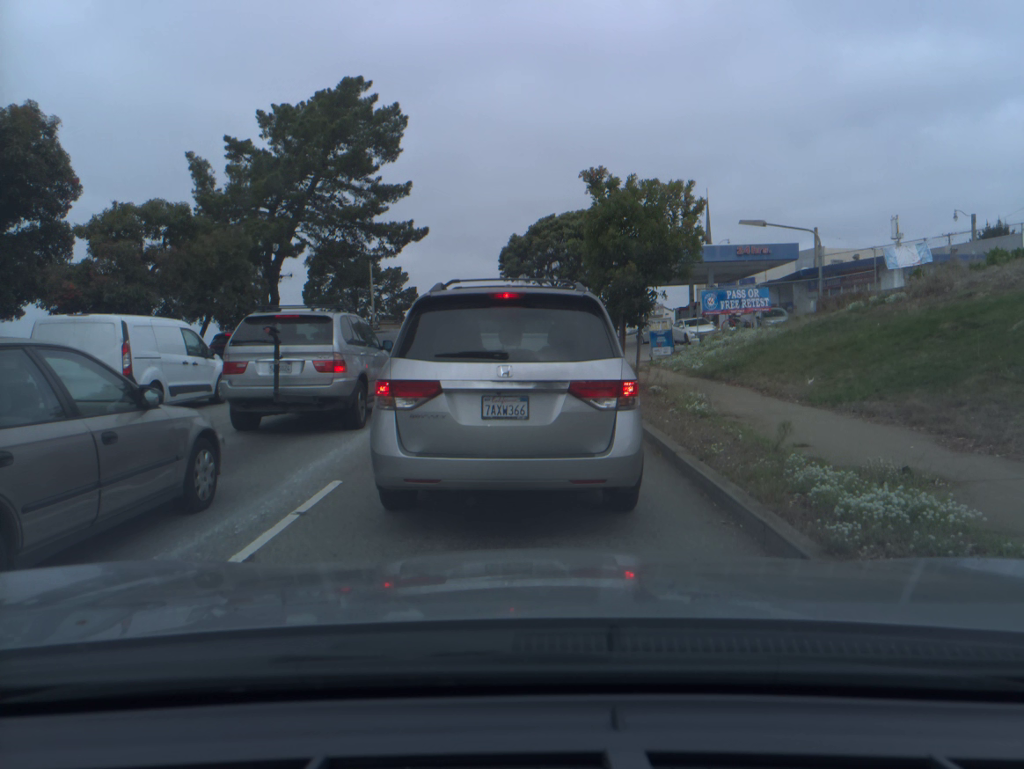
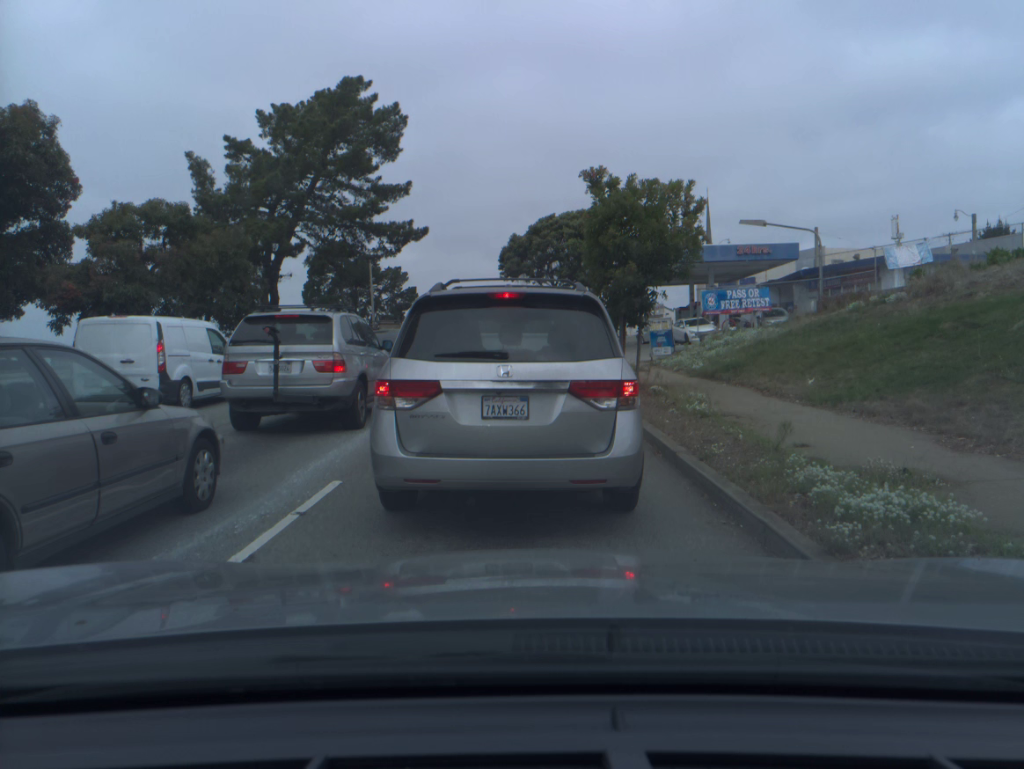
(0.0, 0.0) m; 0°
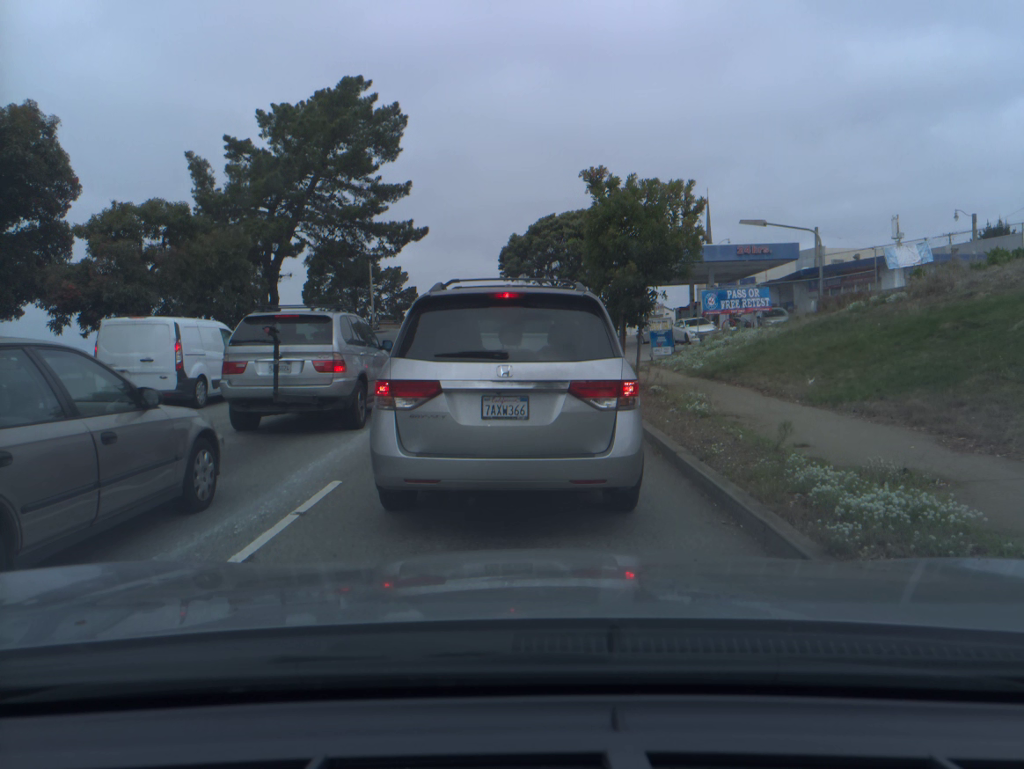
(0.0, 0.0) m; 0°
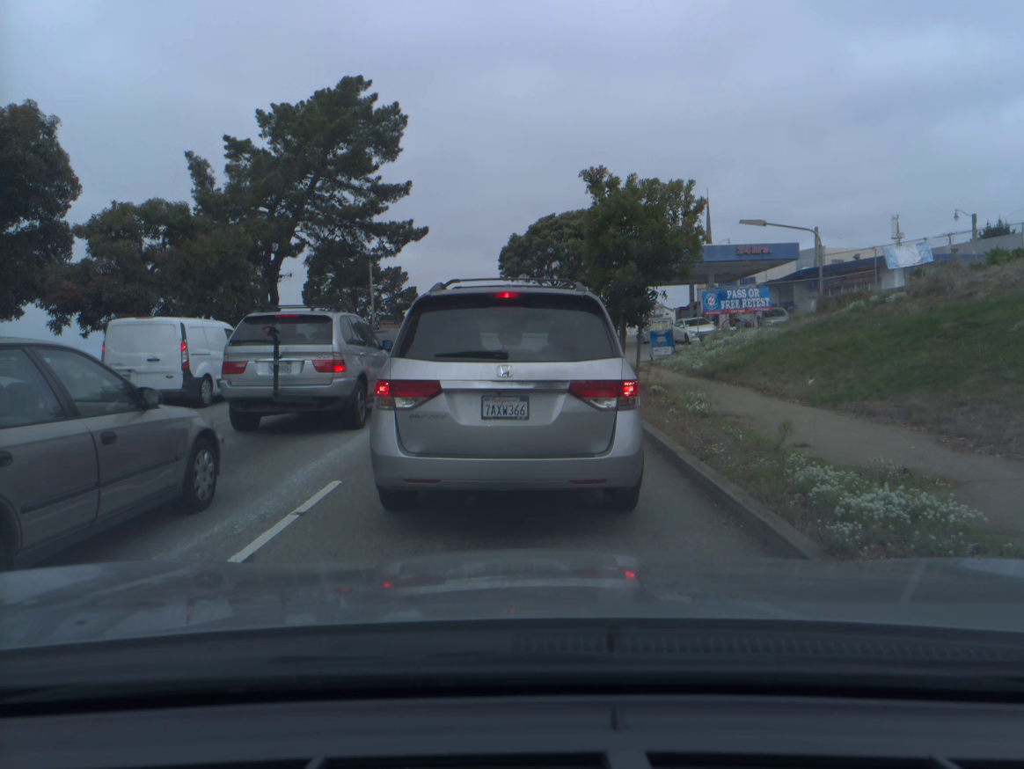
(0.0, 0.0) m; 0°
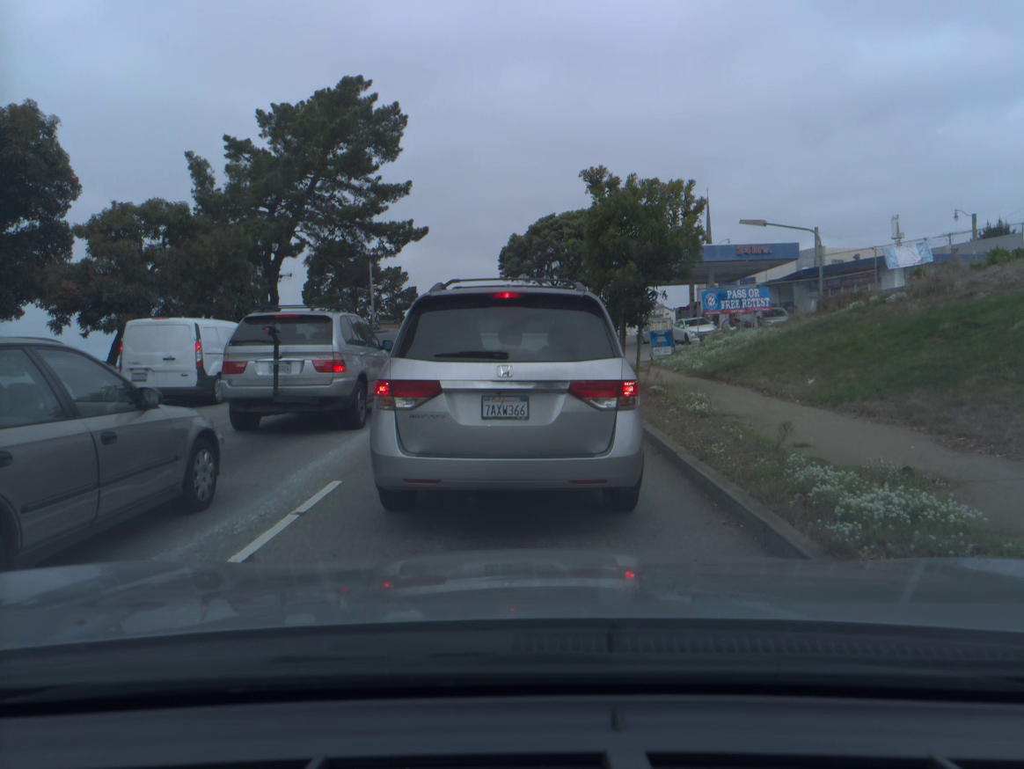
(0.0, 0.0) m; 0°
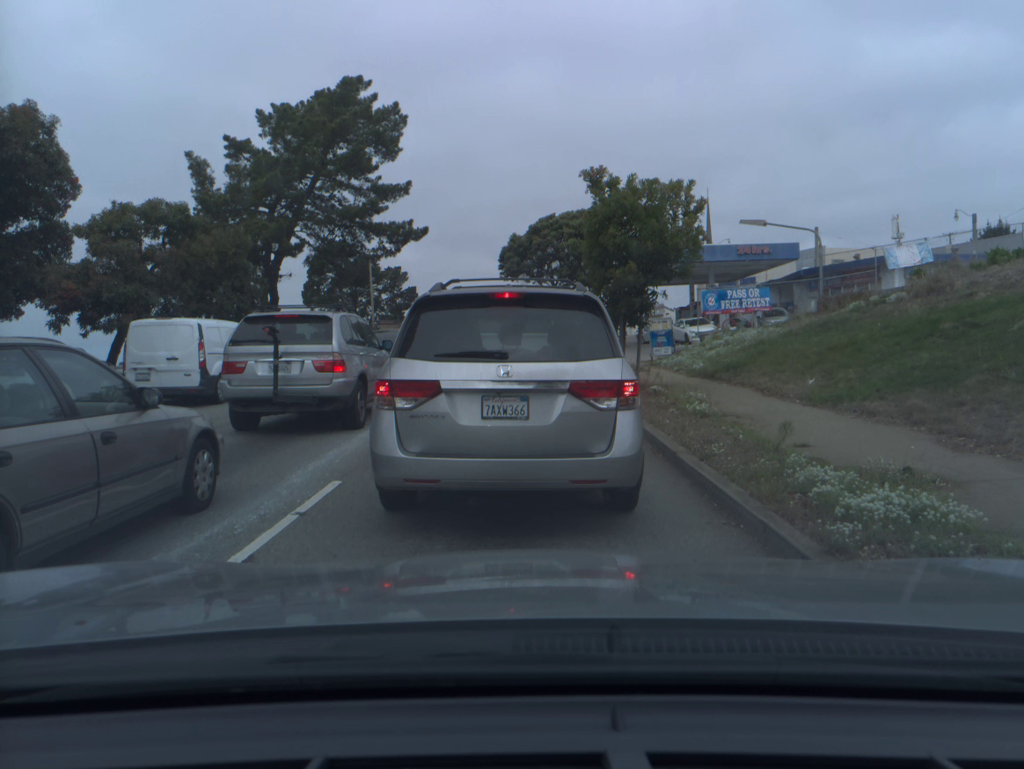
(0.0, 0.0) m; 0°
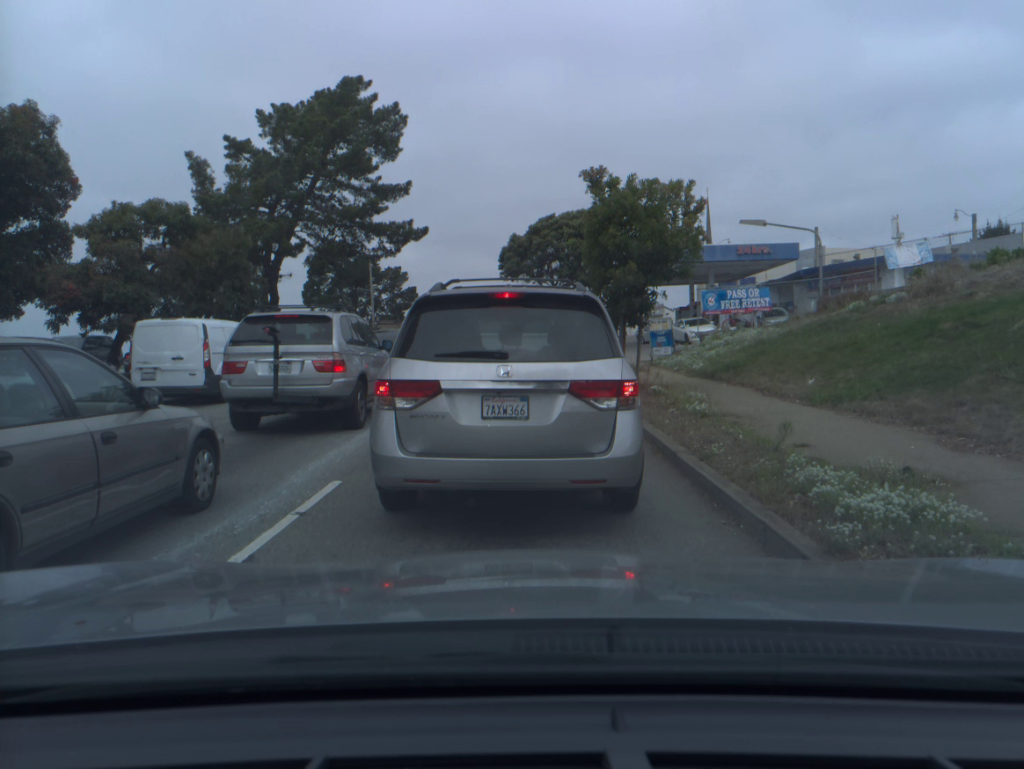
(0.0, 0.0) m; 0°
